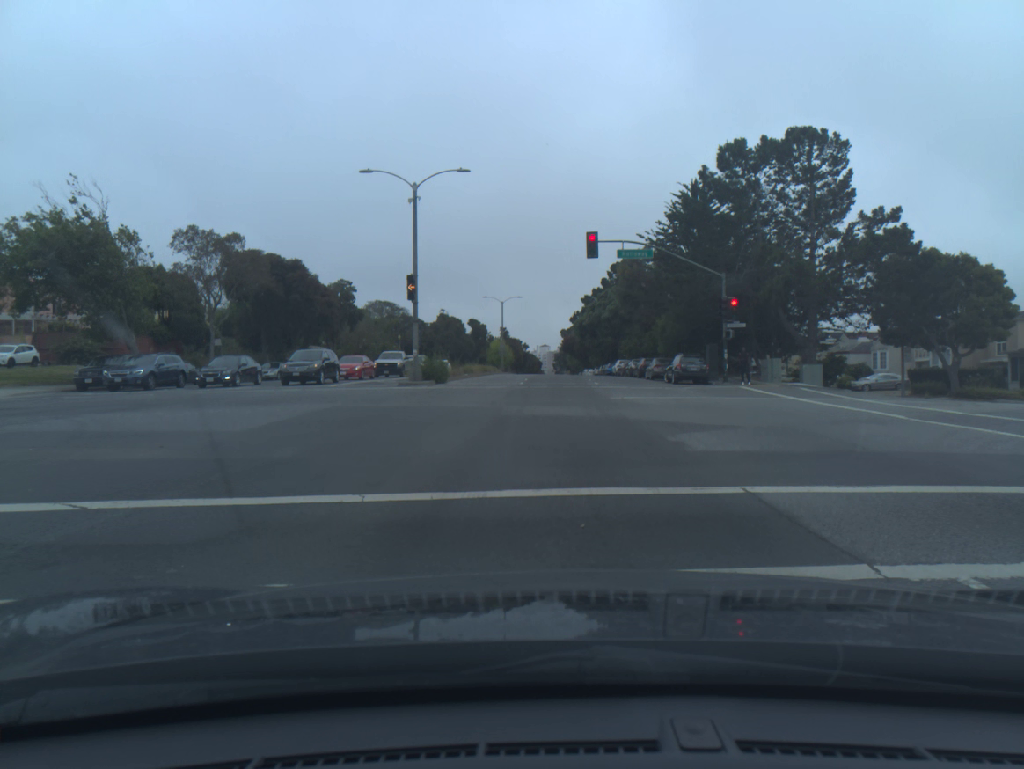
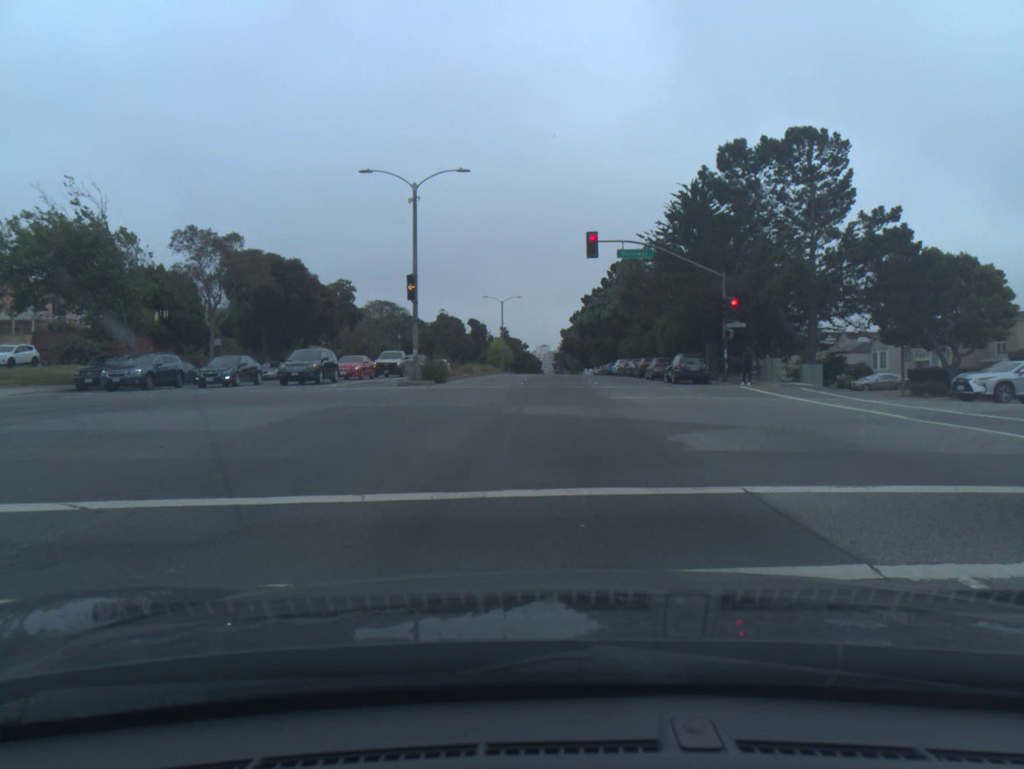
(0.0, 0.0) m; 0°
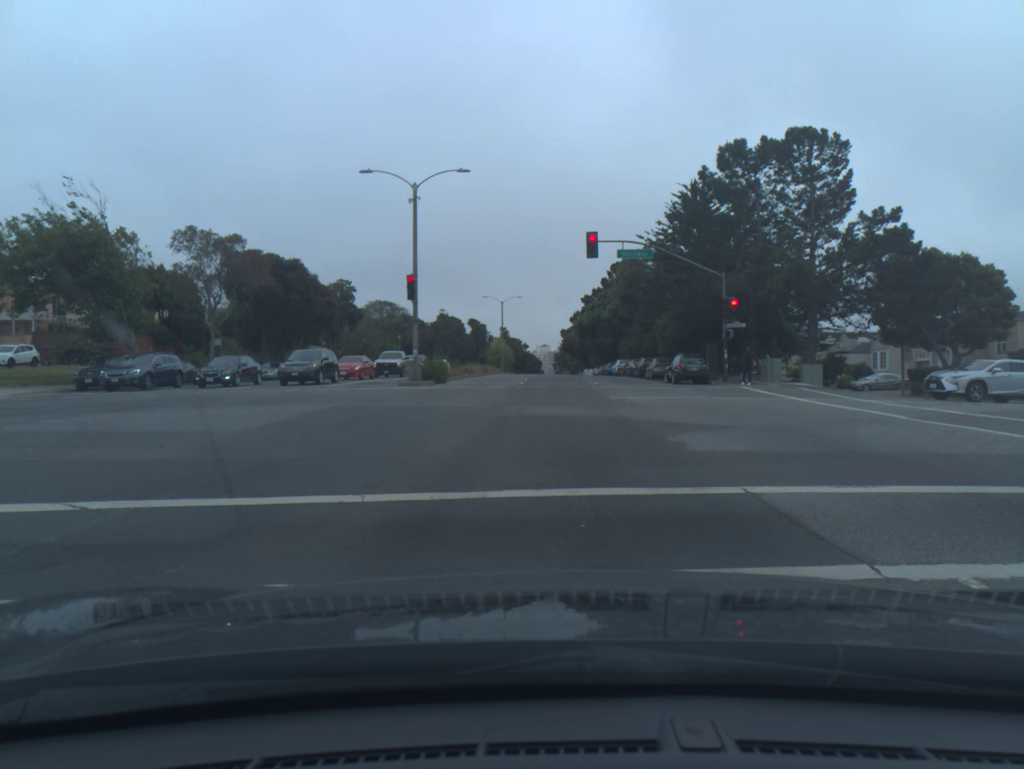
(0.0, 0.0) m; 0°
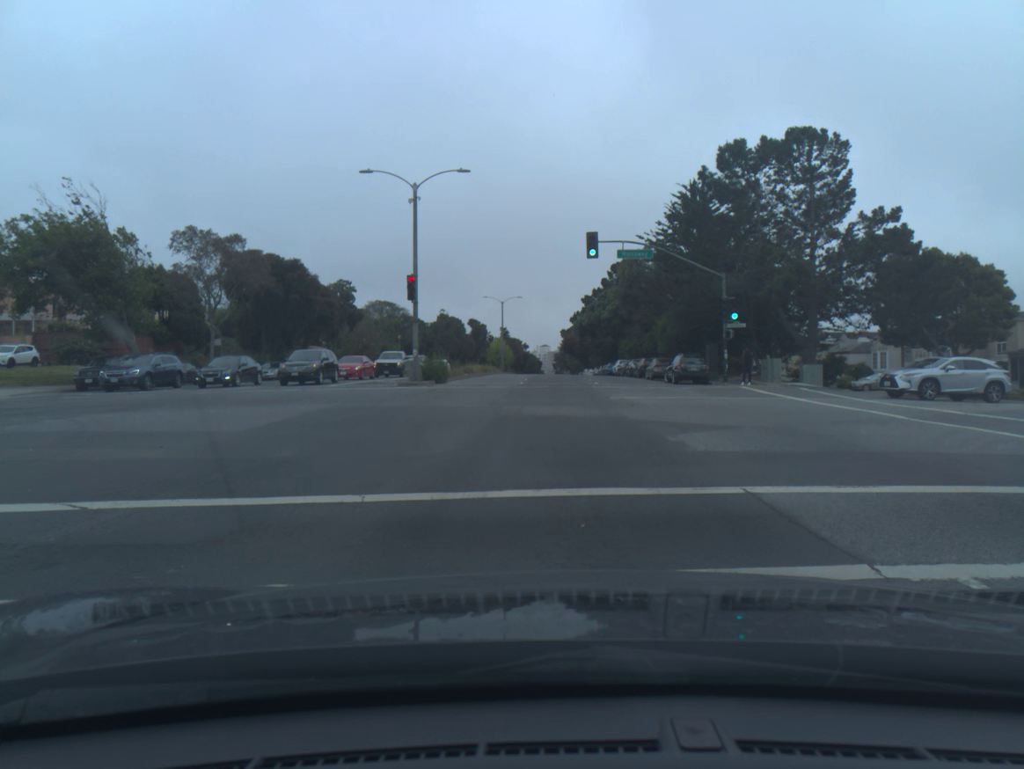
(0.0, 0.0) m; 0°
